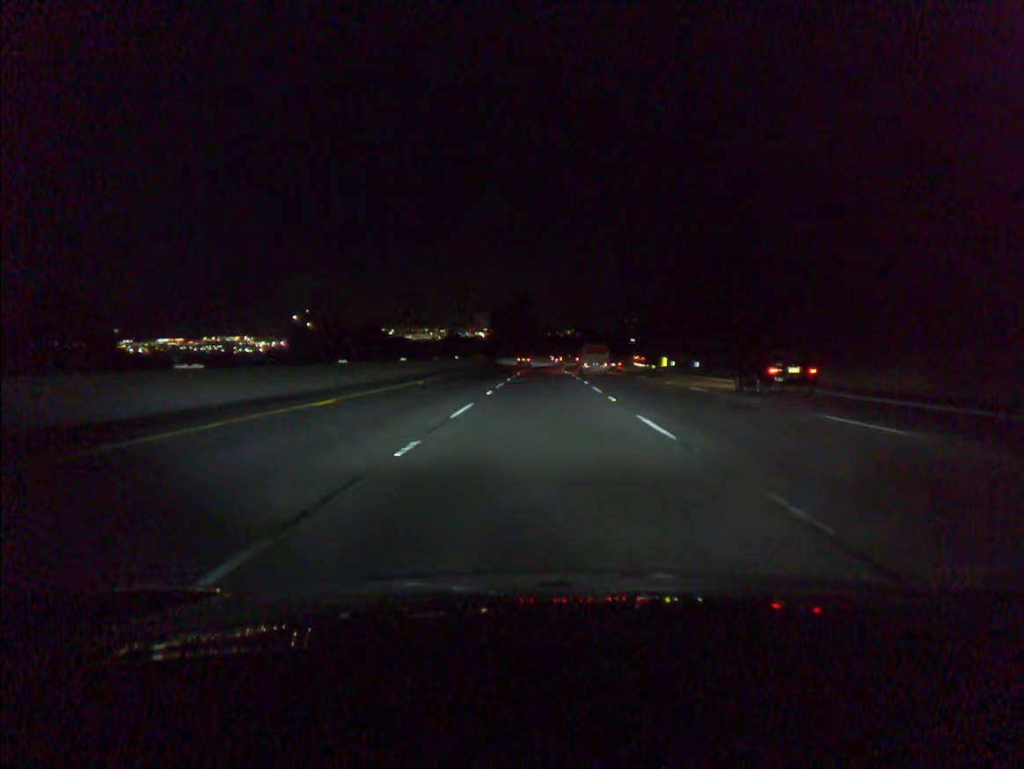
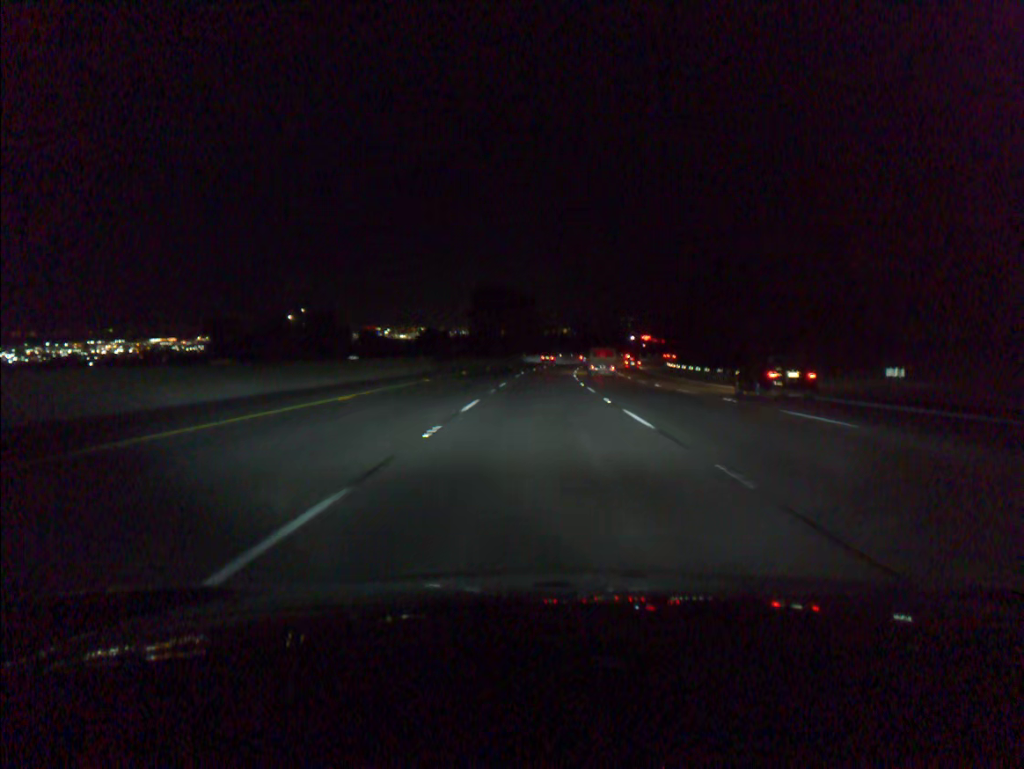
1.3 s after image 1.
(+0.1, +41.7) m; 0°
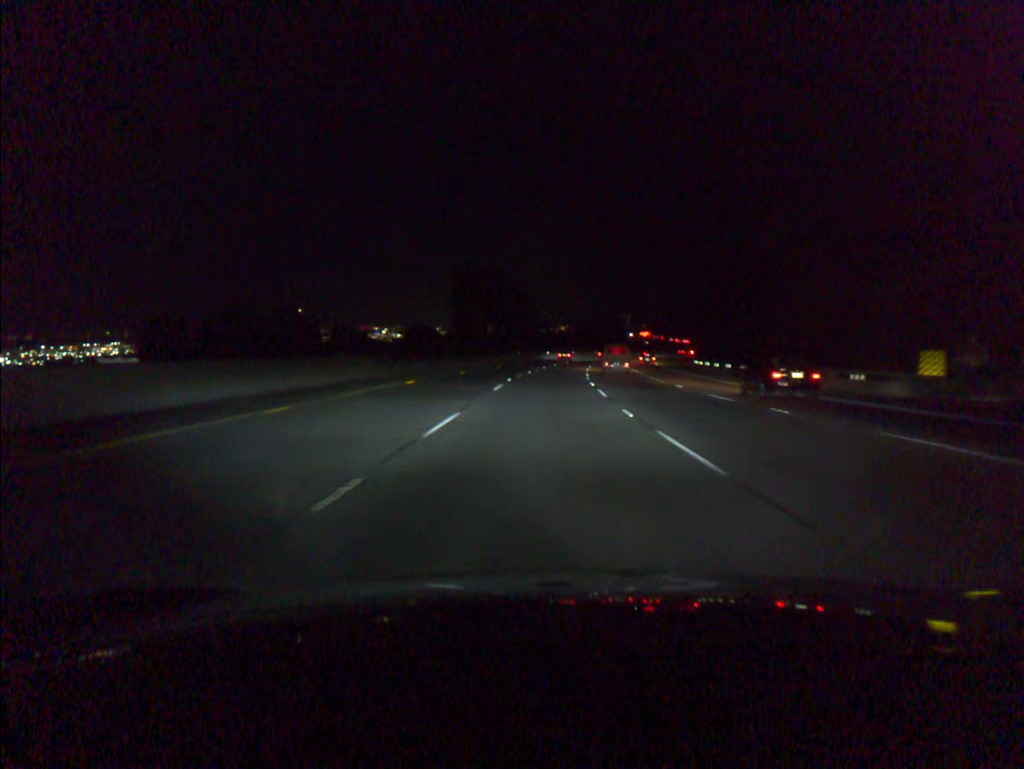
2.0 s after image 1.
(0.0, +20.1) m; 0°
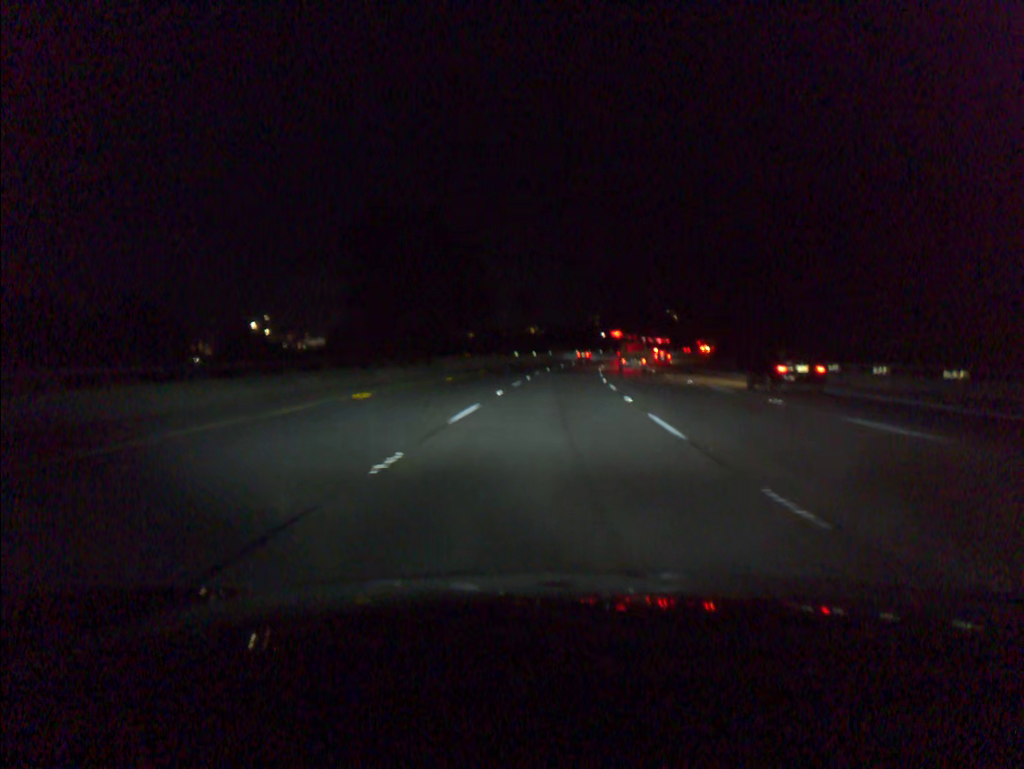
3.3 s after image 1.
(+0.6, +41.7) m; +2°
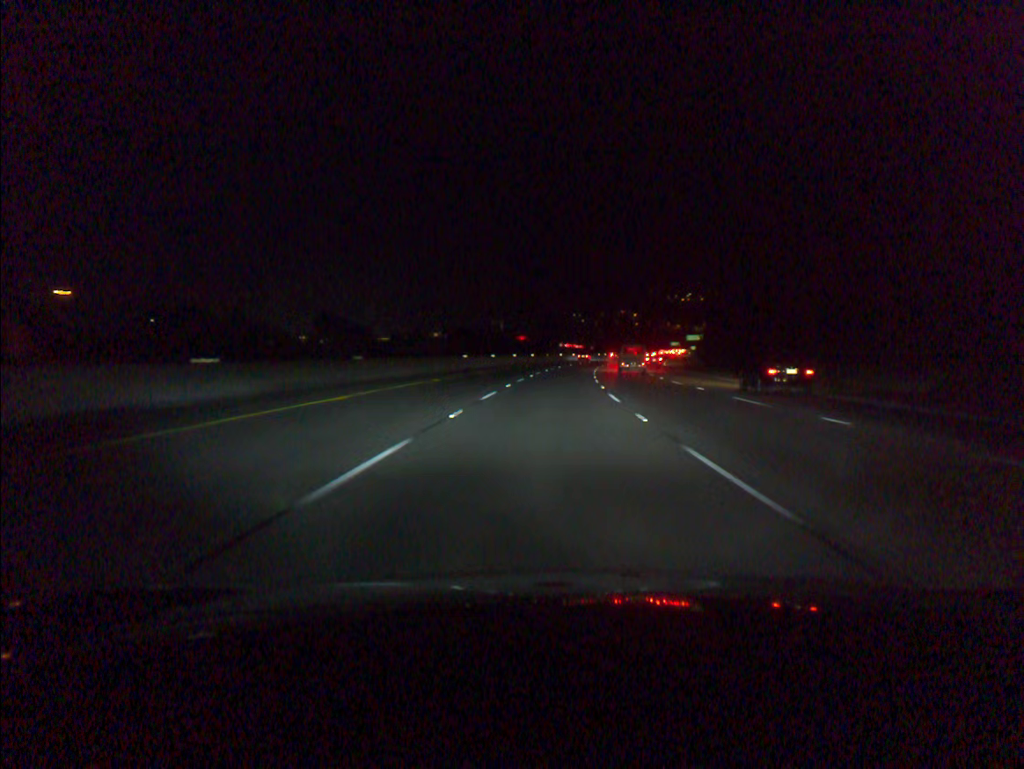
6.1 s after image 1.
(+5.3, +84.5) m; +7°
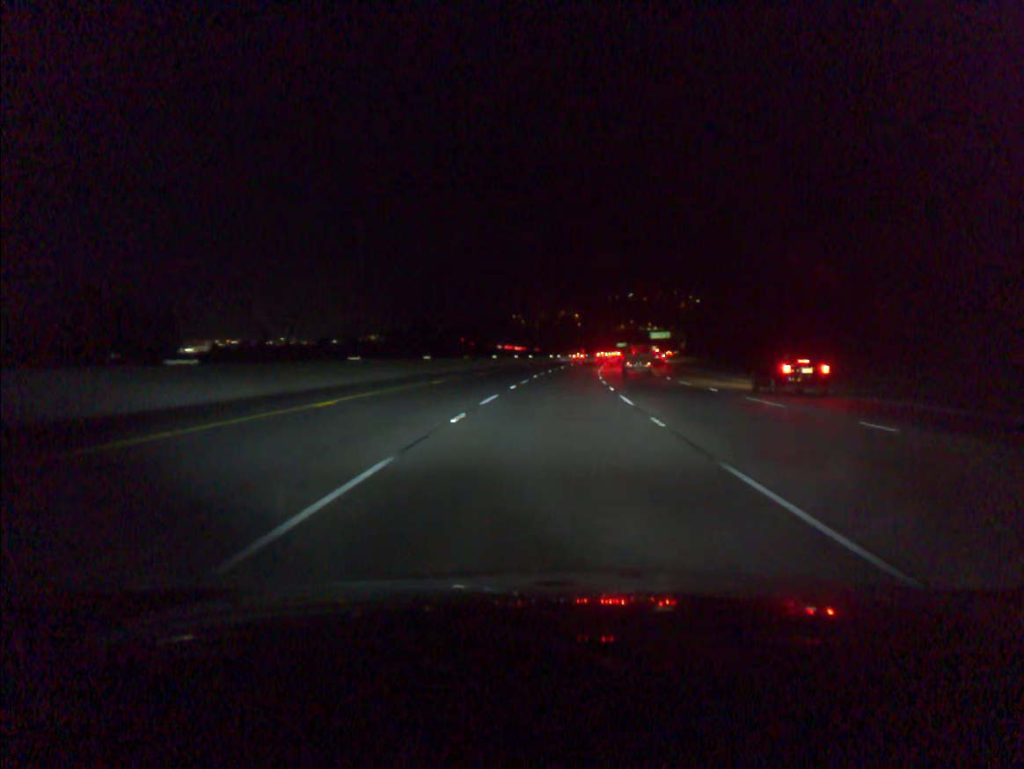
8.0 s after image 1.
(+2.2, +60.1) m; +4°
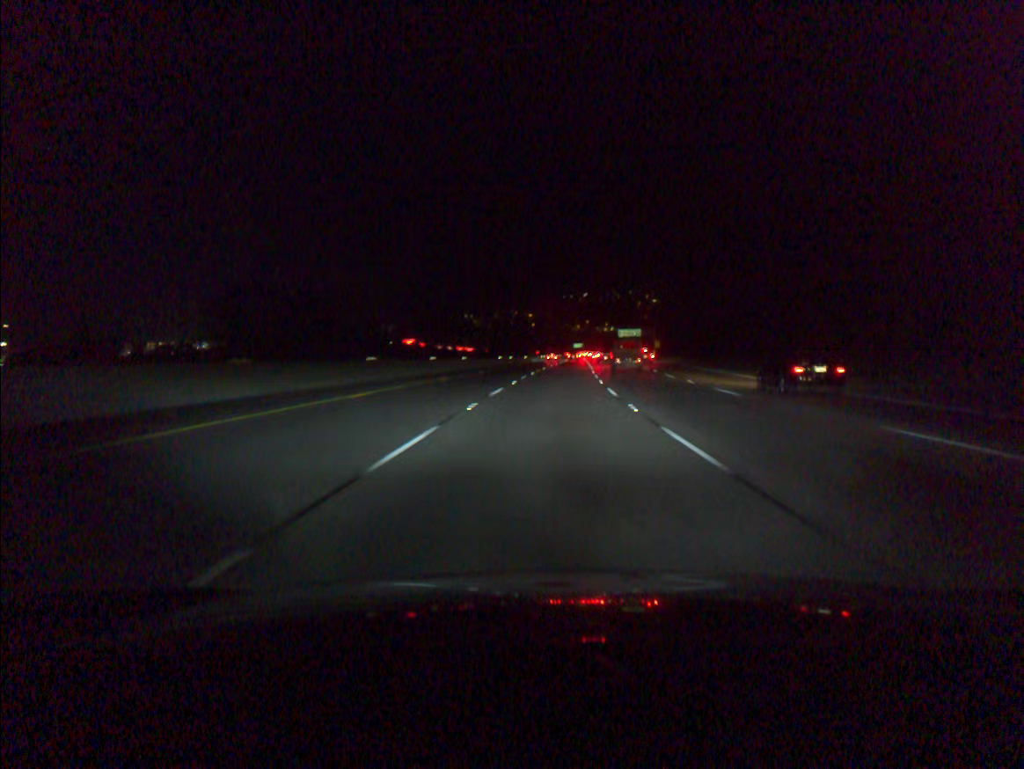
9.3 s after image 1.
(+1.2, +40.1) m; +3°
